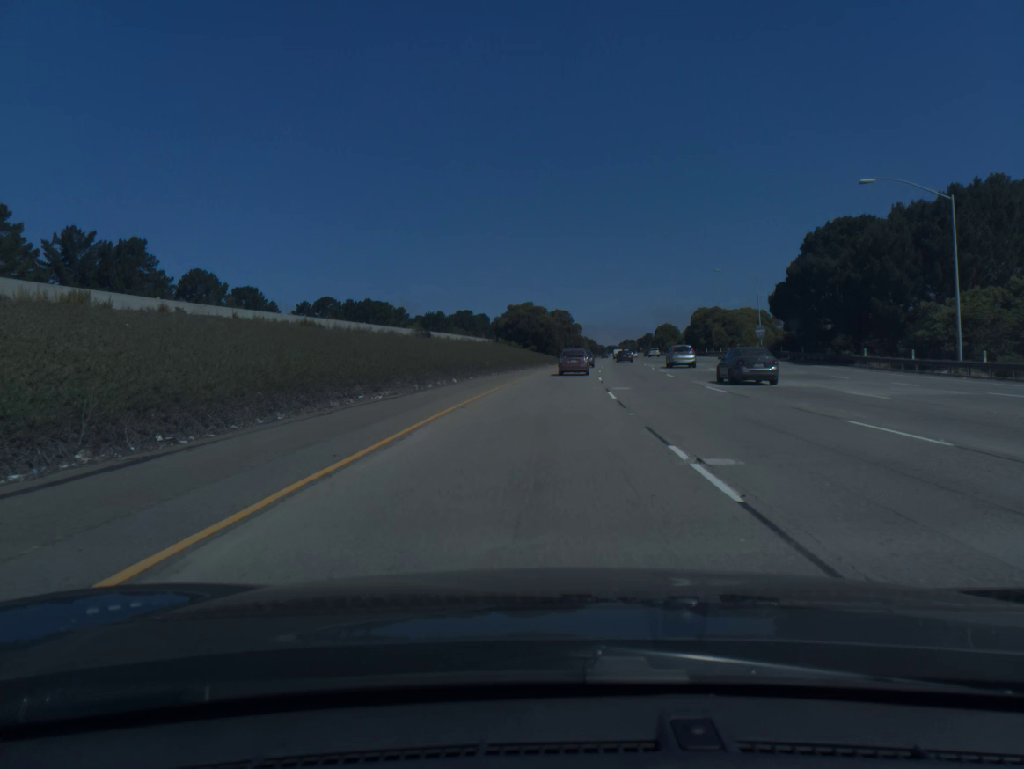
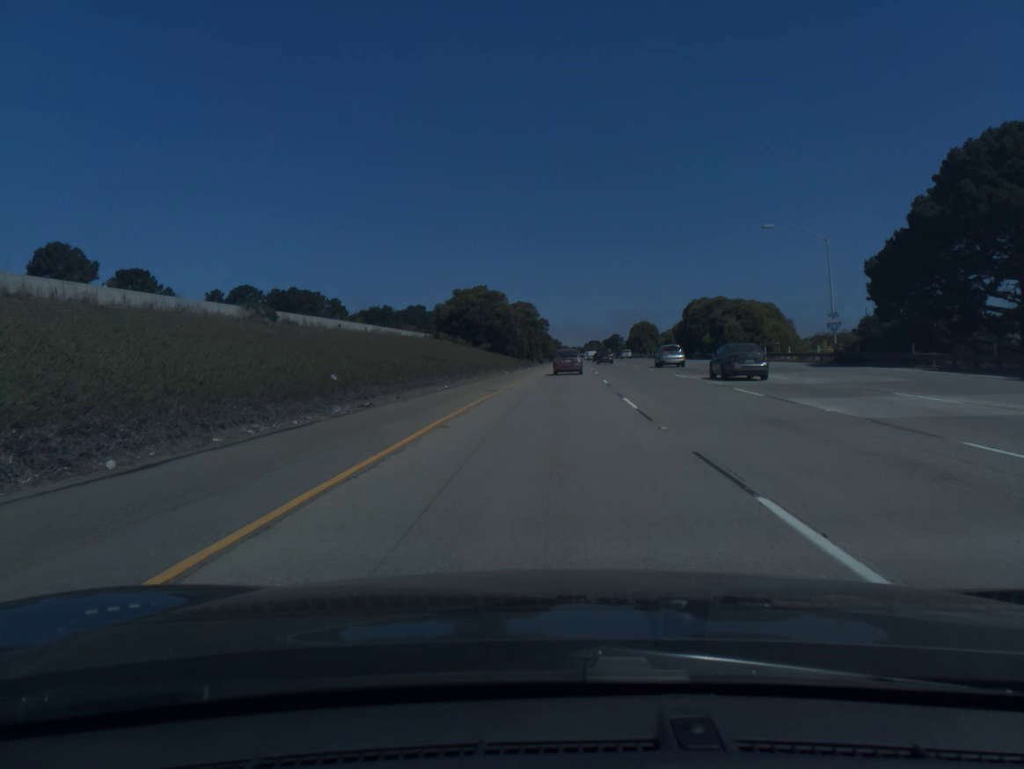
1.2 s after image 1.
(+0.8, +33.0) m; +3°
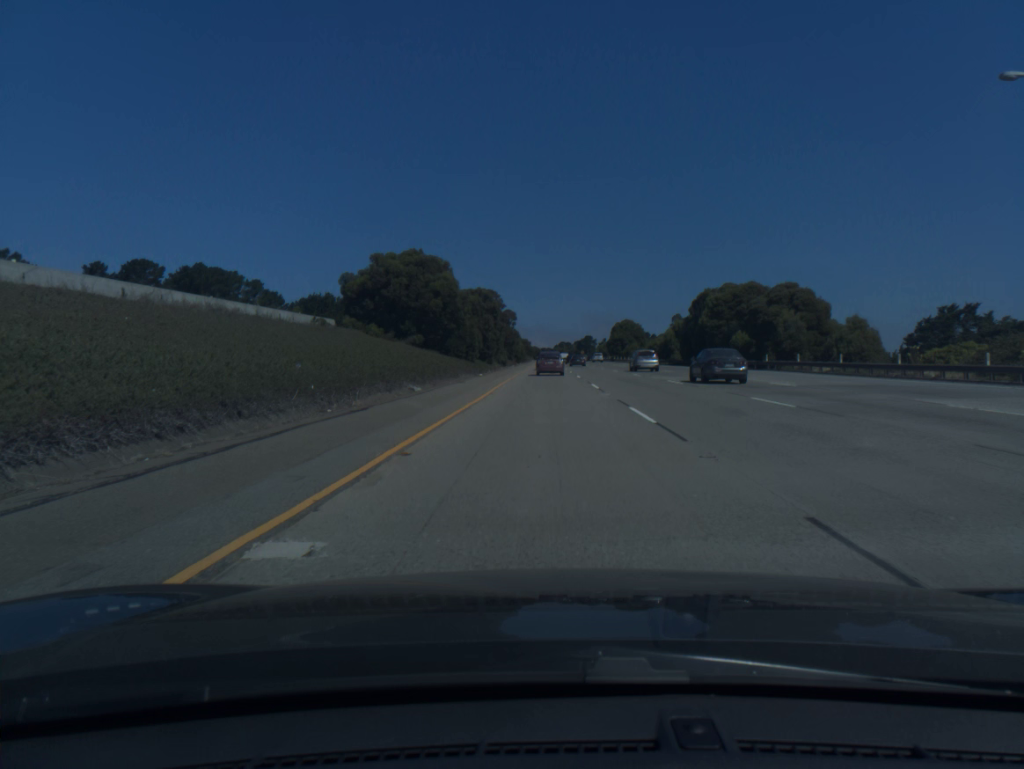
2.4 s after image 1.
(+0.7, +32.8) m; +2°
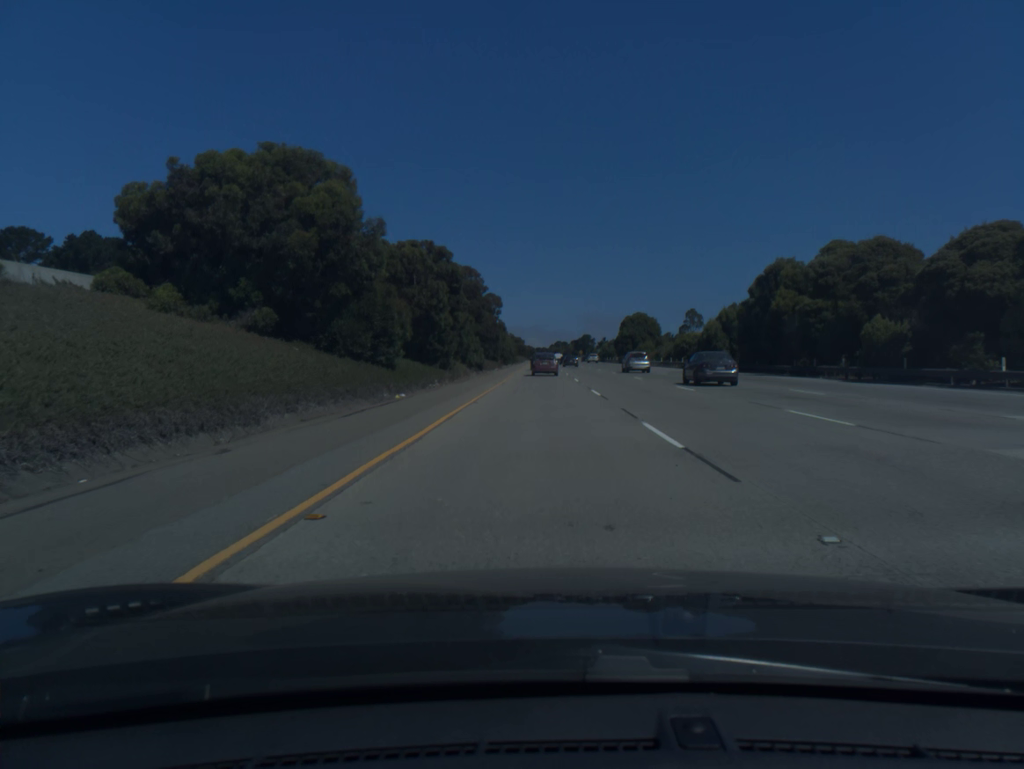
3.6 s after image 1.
(+0.2, +32.7) m; 0°
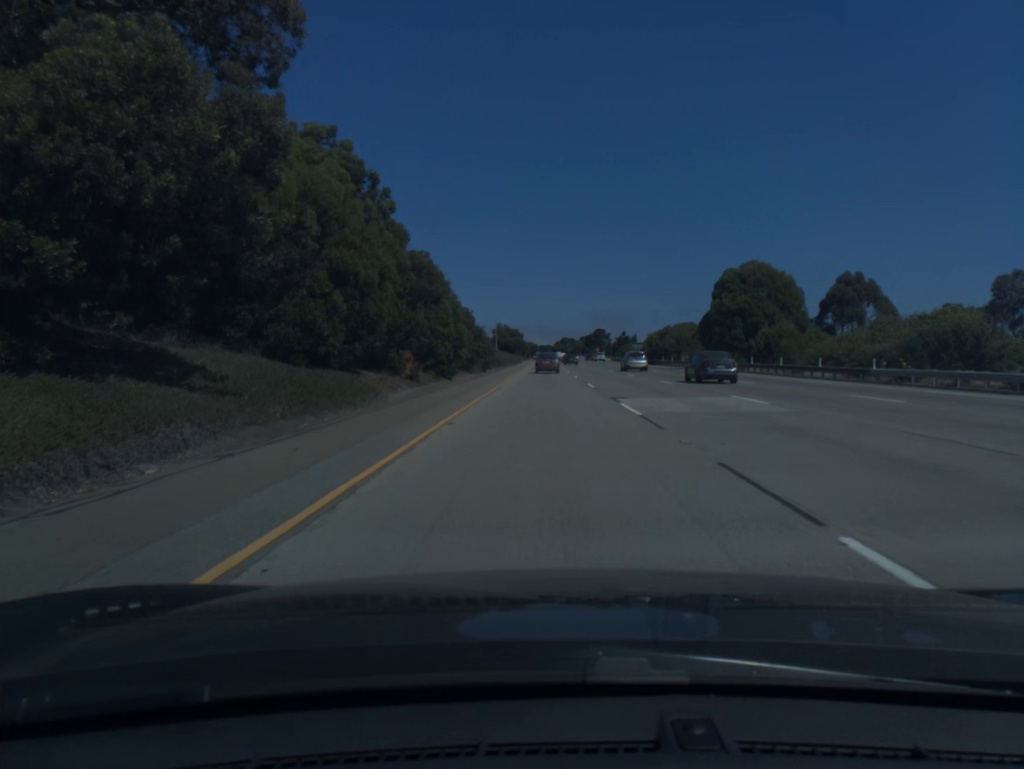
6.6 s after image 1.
(-0.1, +81.8) m; 0°
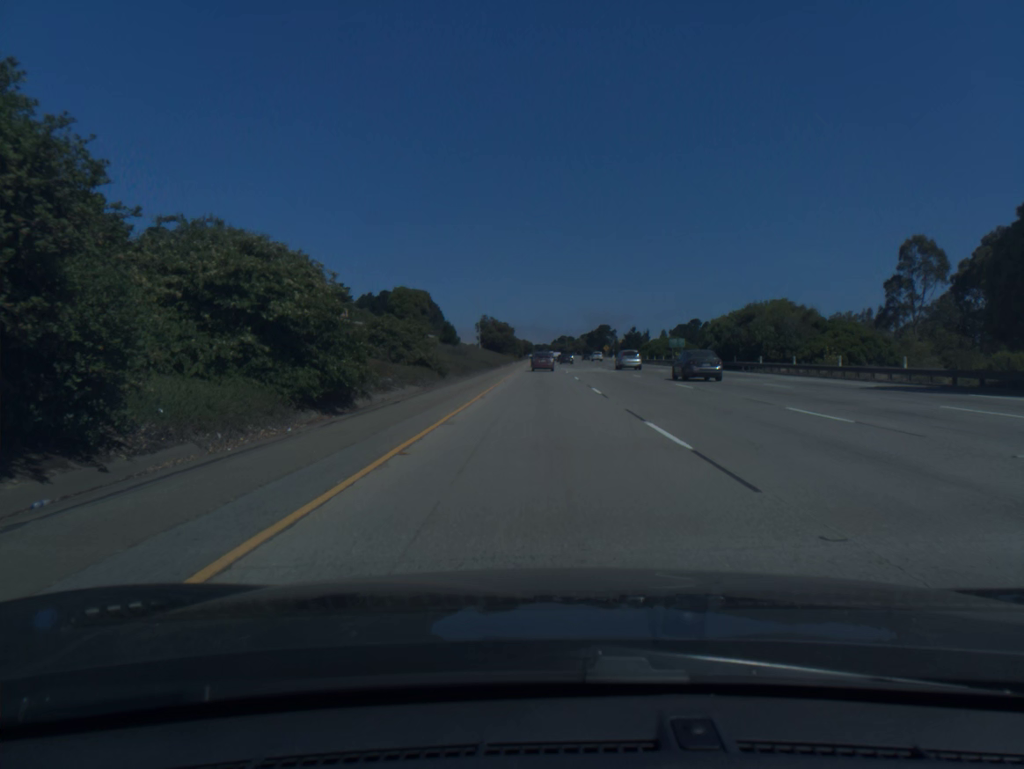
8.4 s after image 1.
(+0.1, +49.6) m; 0°
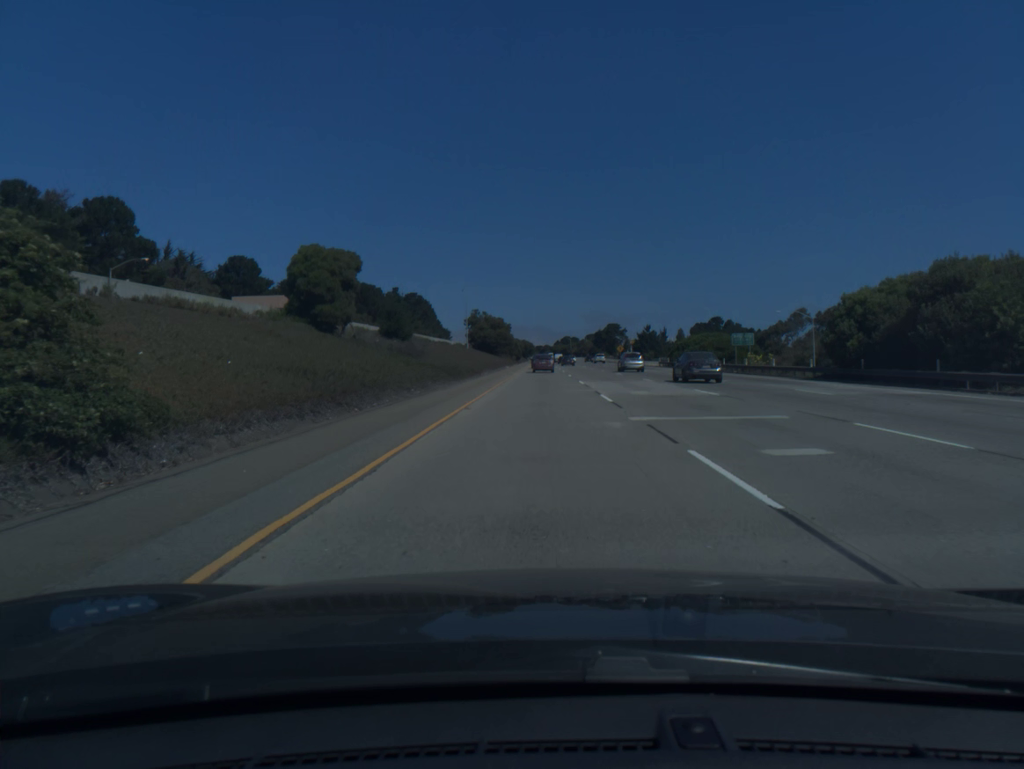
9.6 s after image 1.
(0.0, +33.3) m; 0°
